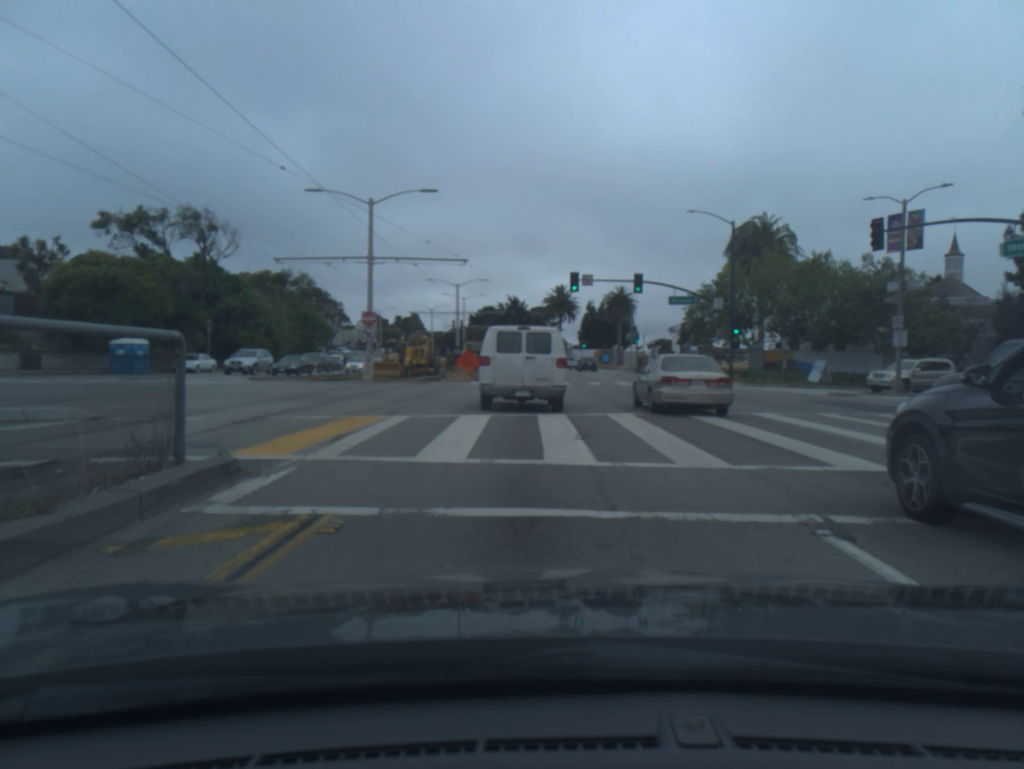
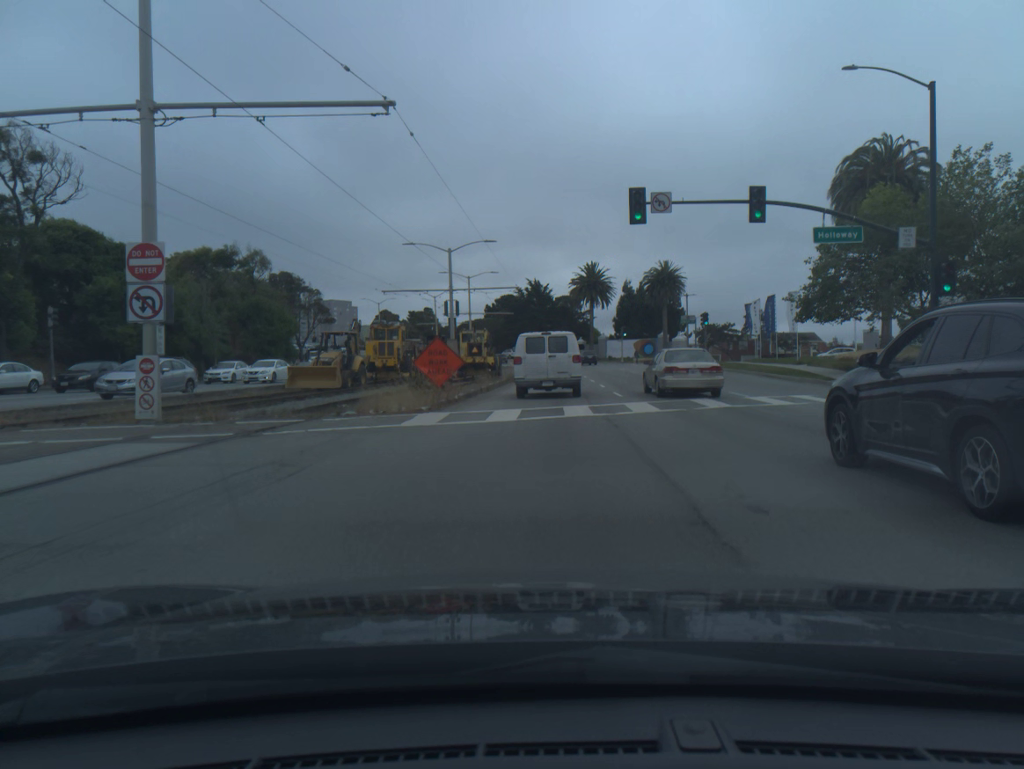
(-0.3, +23.8) m; -1°
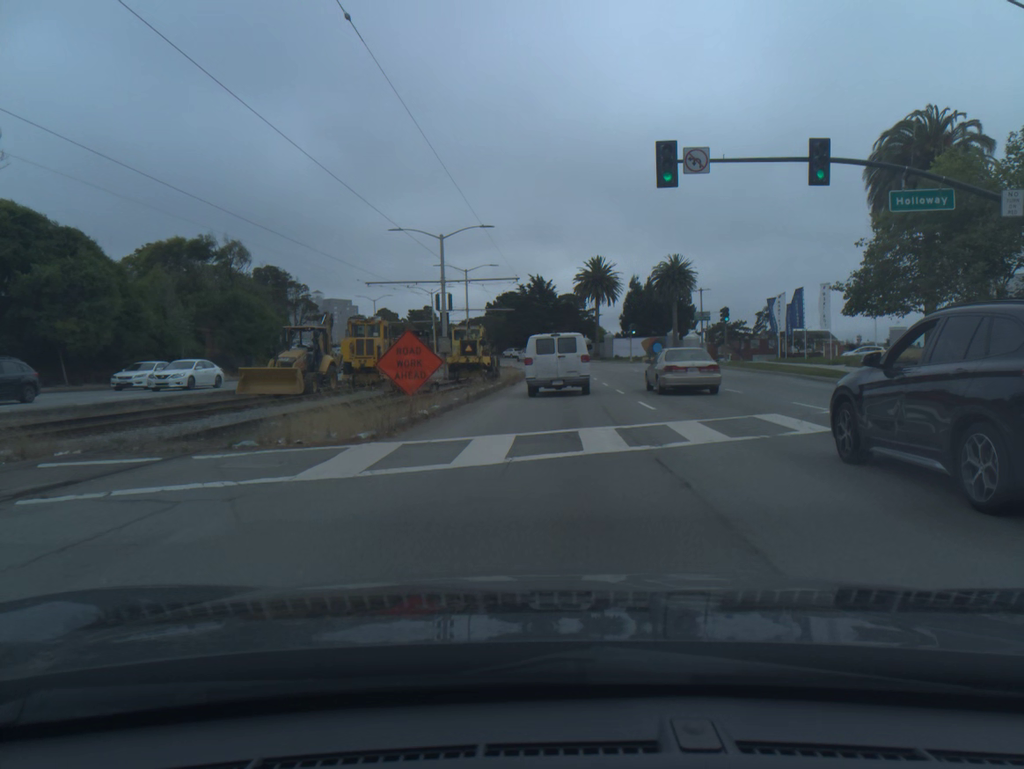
(0.0, +6.1) m; 0°
